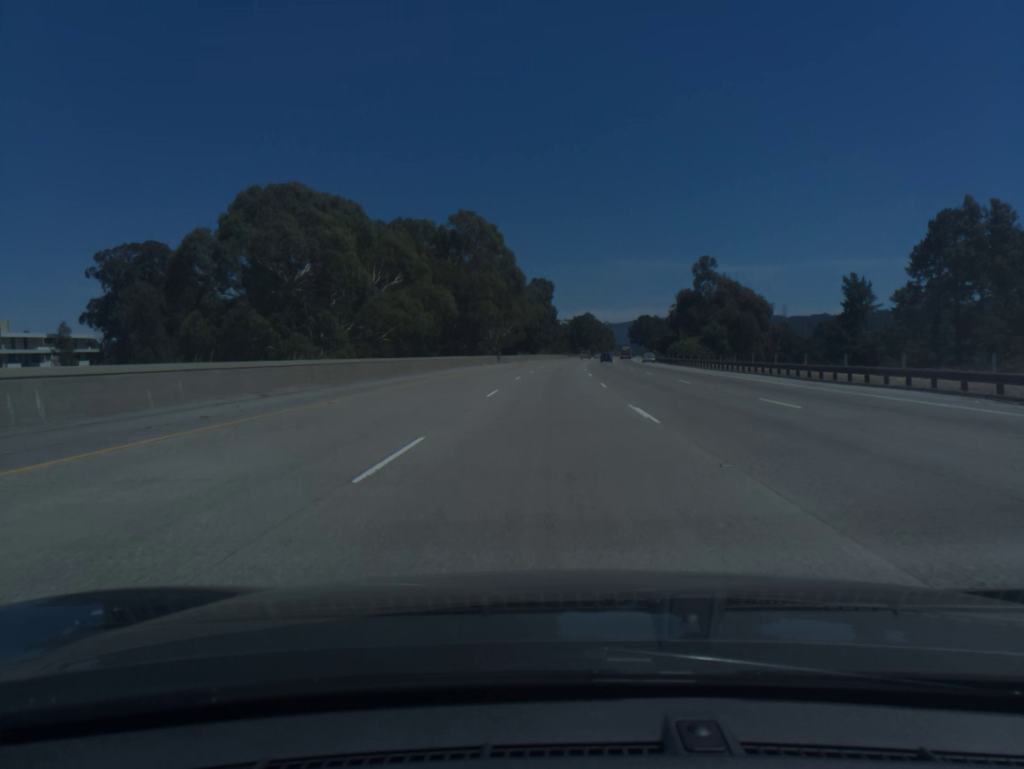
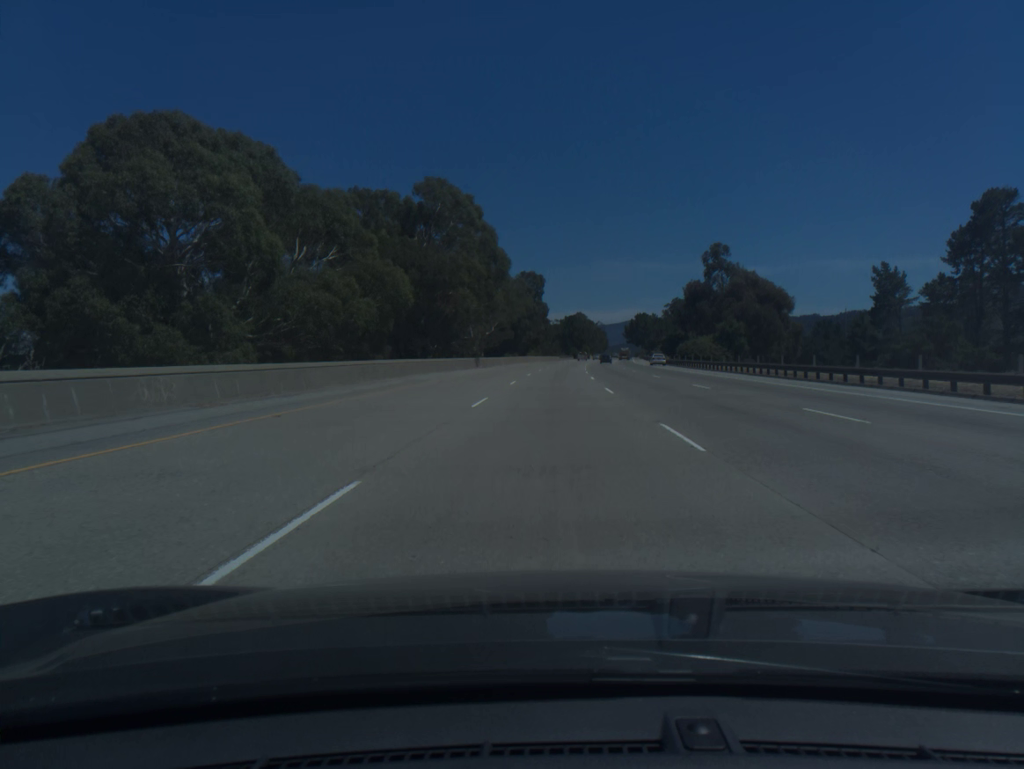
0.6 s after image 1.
(+0.1, +18.4) m; +1°
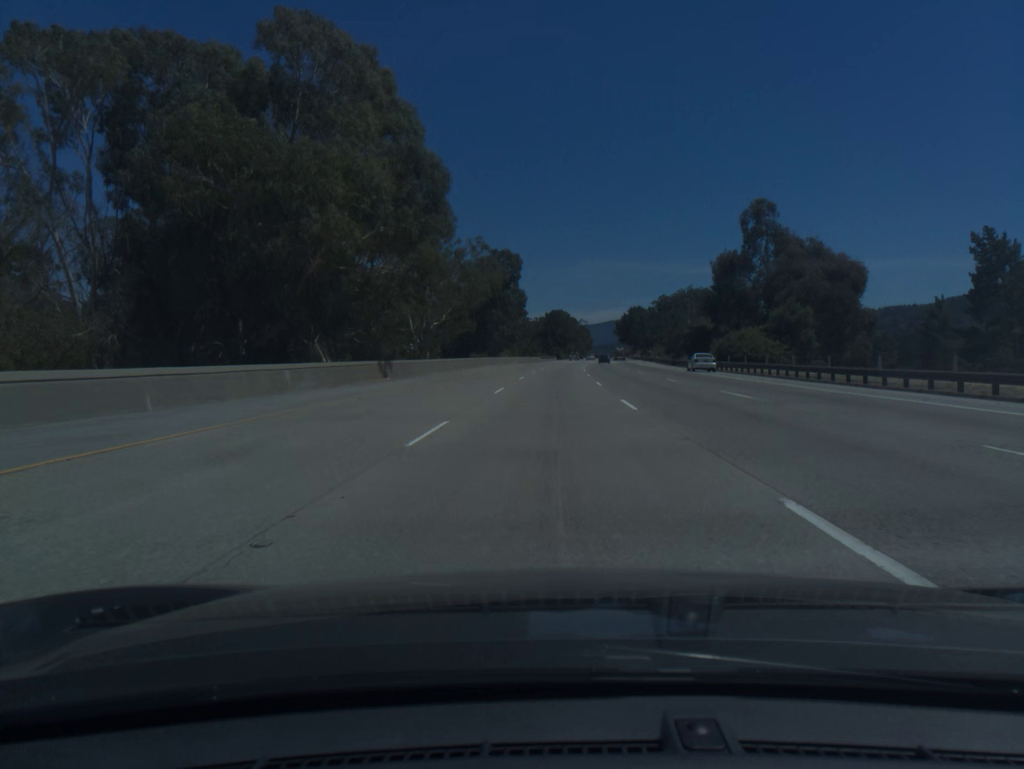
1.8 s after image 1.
(+0.5, +36.8) m; +2°
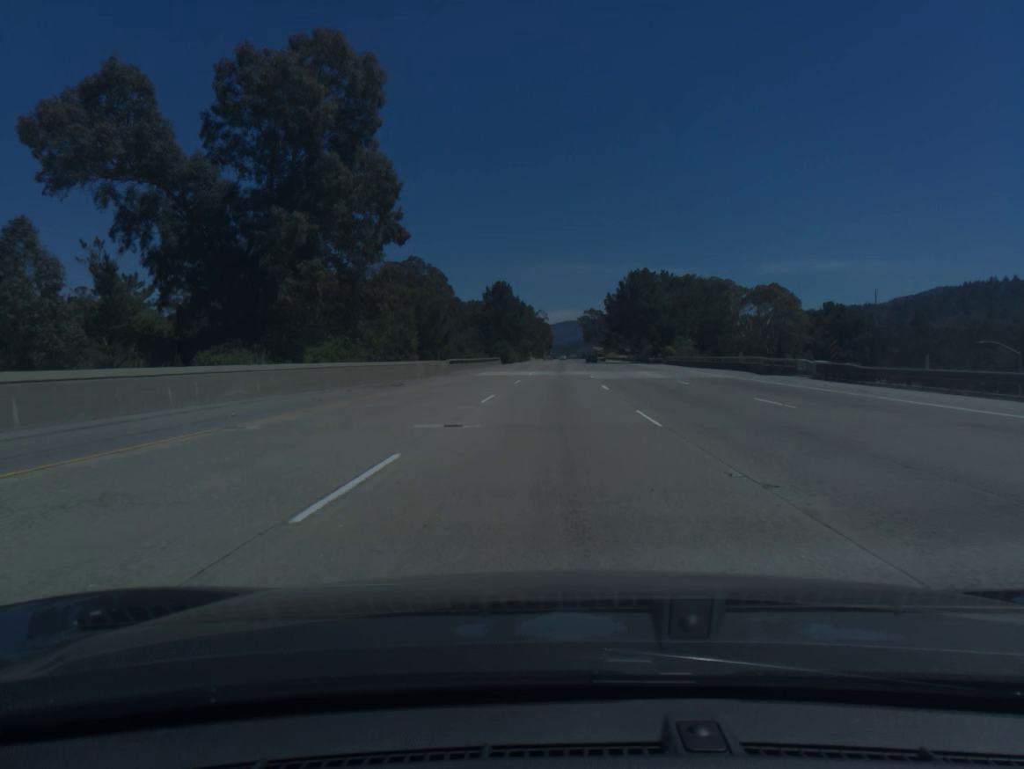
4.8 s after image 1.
(+2.7, +91.7) m; +3°
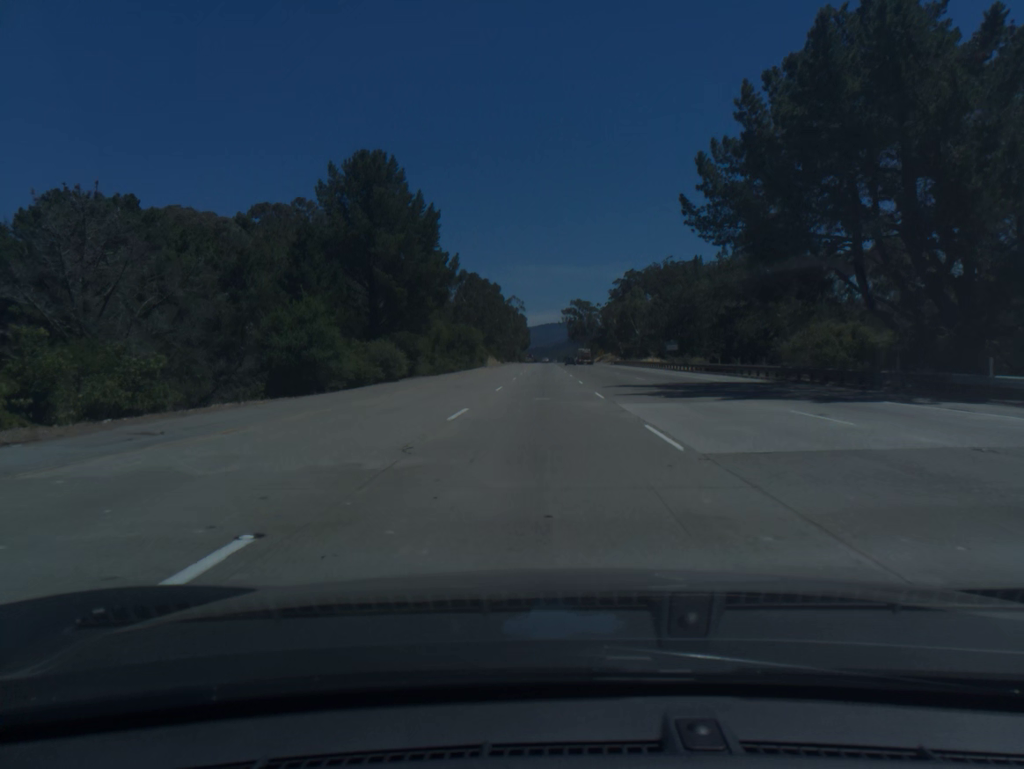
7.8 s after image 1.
(+2.1, +91.8) m; +2°
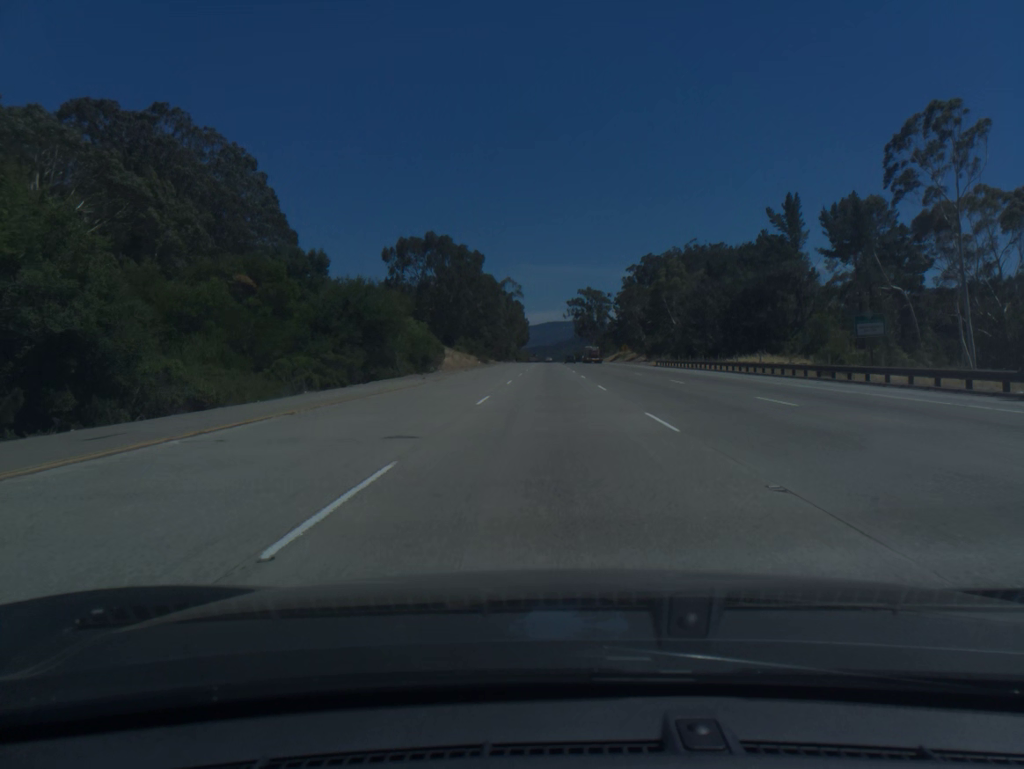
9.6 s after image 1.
(-0.3, +55.1) m; 0°
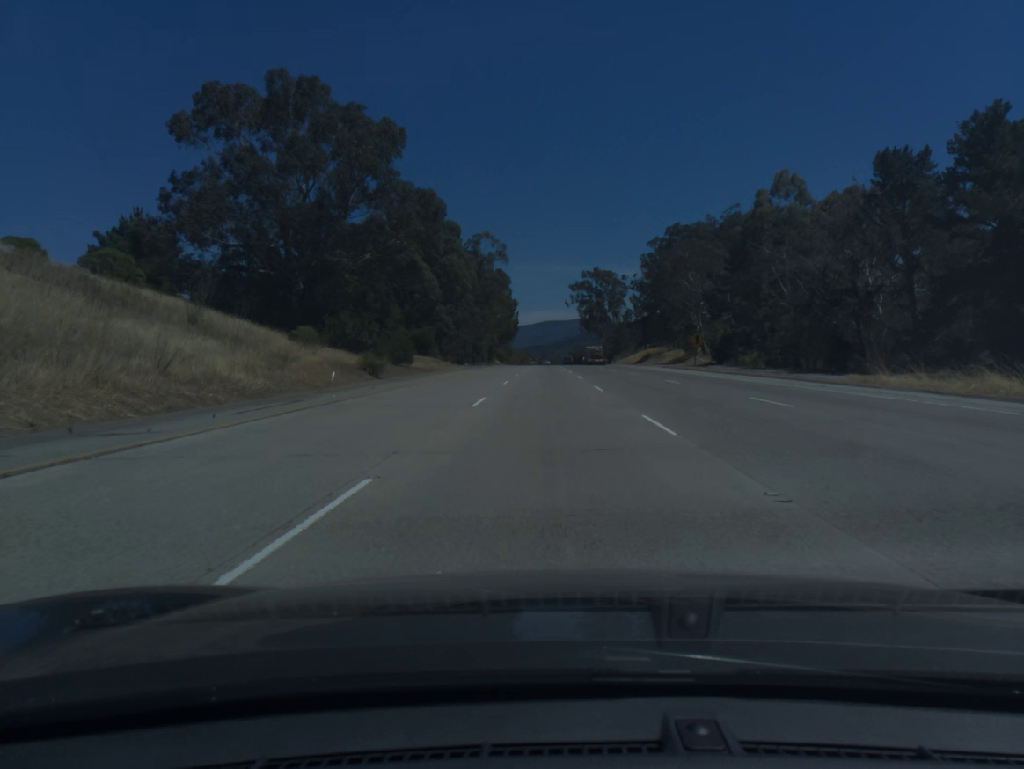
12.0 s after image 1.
(+0.3, +73.4) m; 0°
